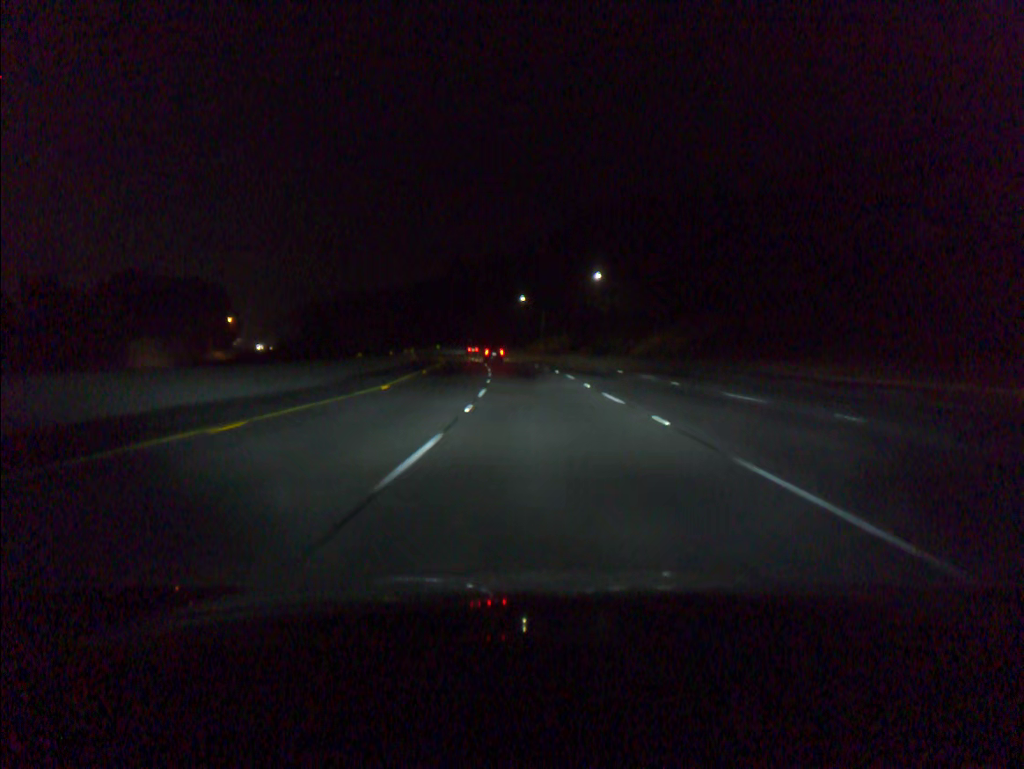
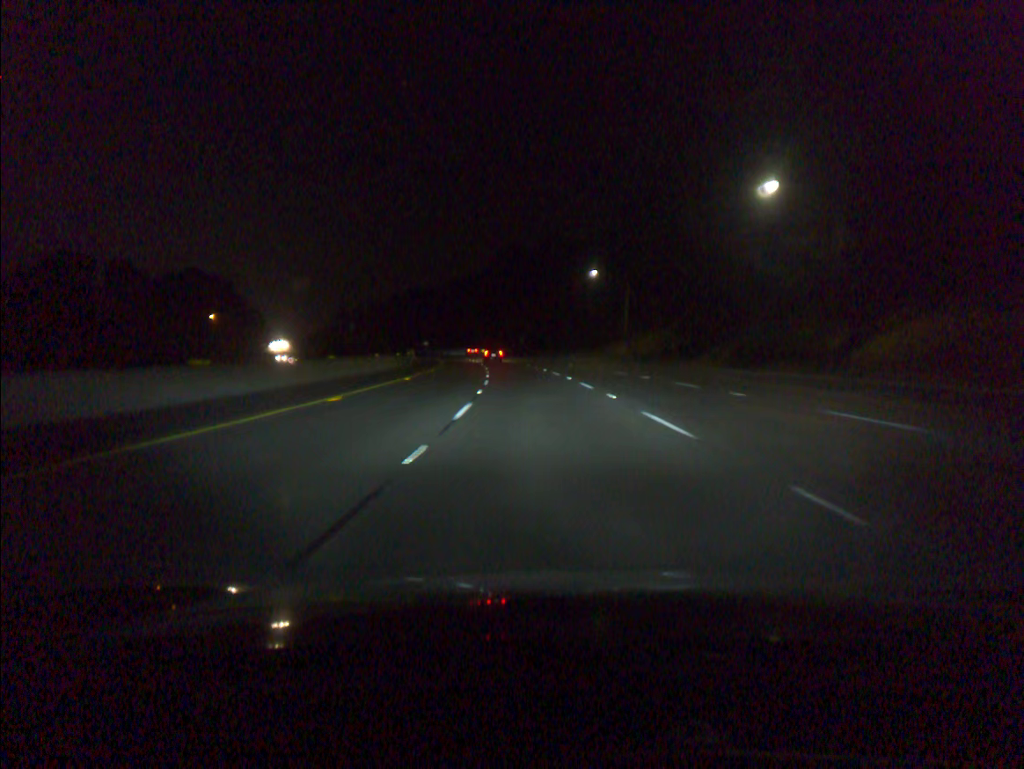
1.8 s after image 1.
(-2.0, +51.3) m; -5°
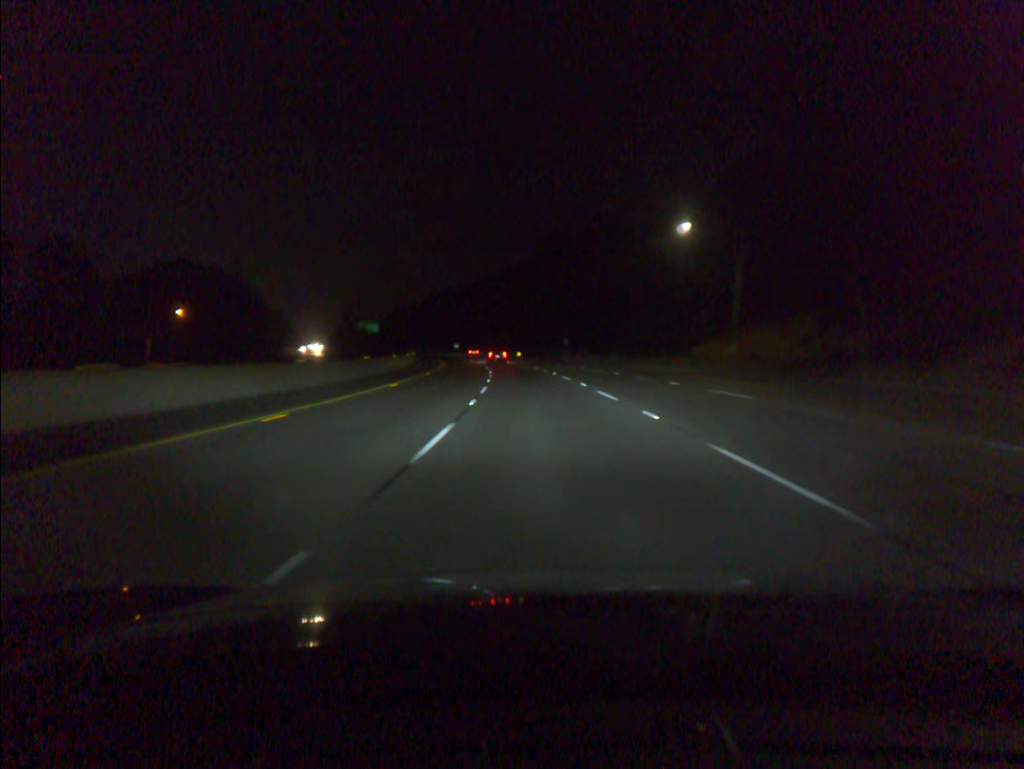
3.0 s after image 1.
(-1.0, +34.4) m; -3°
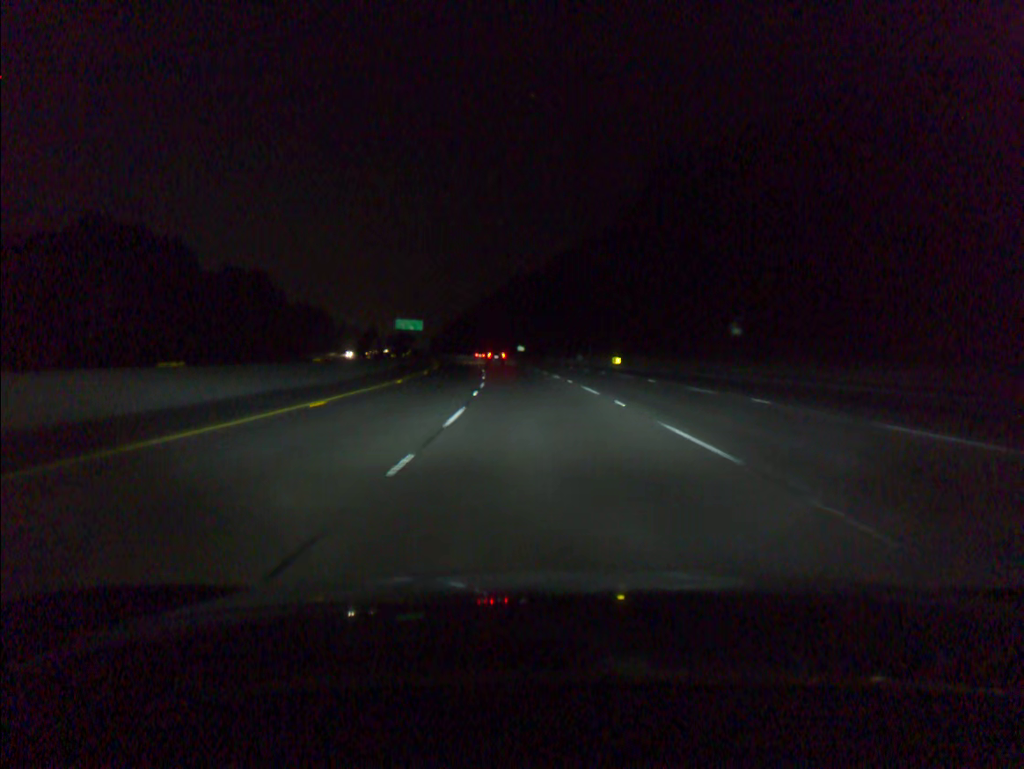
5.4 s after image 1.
(-3.6, +69.2) m; -6°
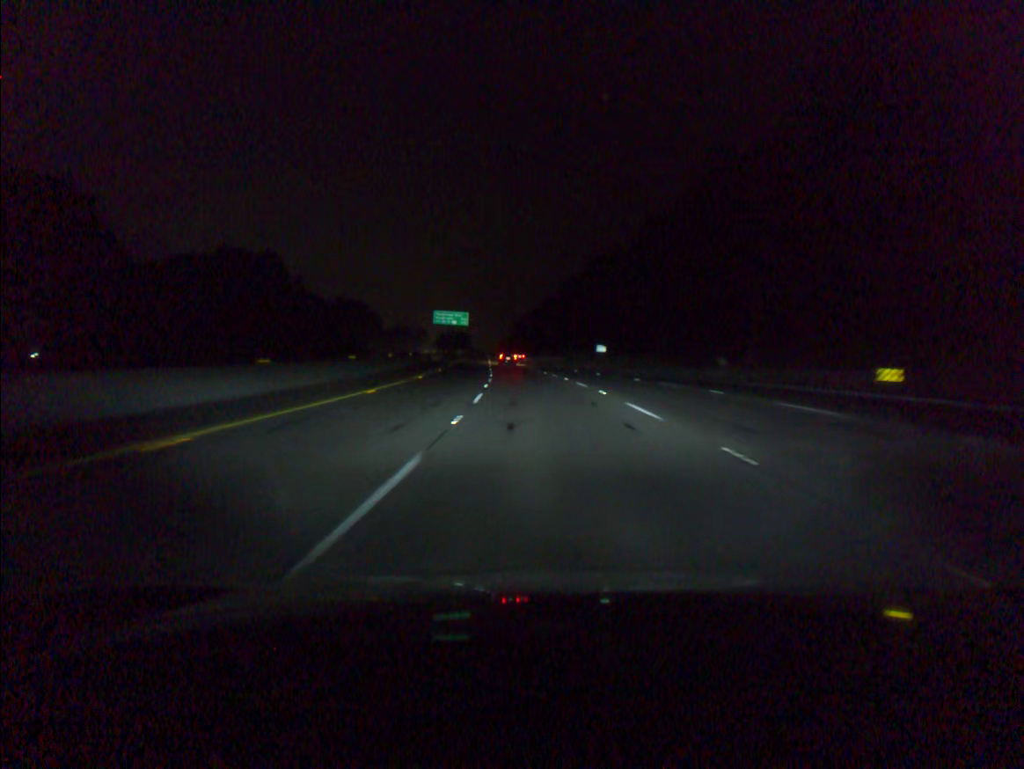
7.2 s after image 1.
(-2.4, +52.4) m; -5°
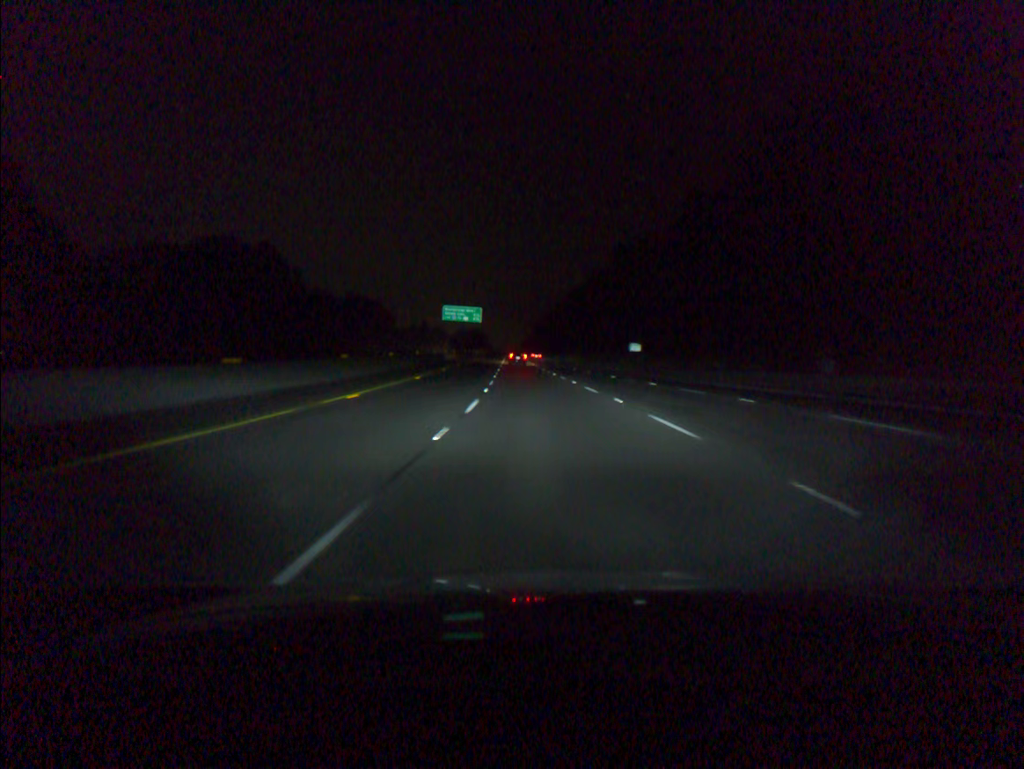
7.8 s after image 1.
(-0.2, +17.6) m; -2°
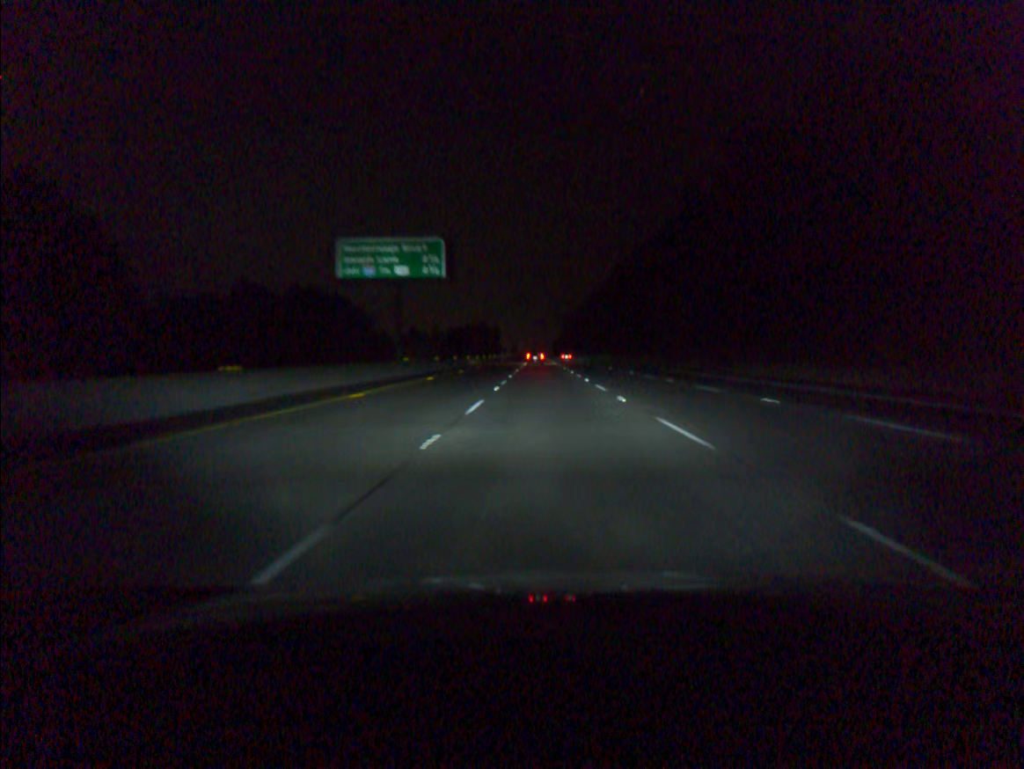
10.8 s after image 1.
(-2.8, +88.2) m; -2°
